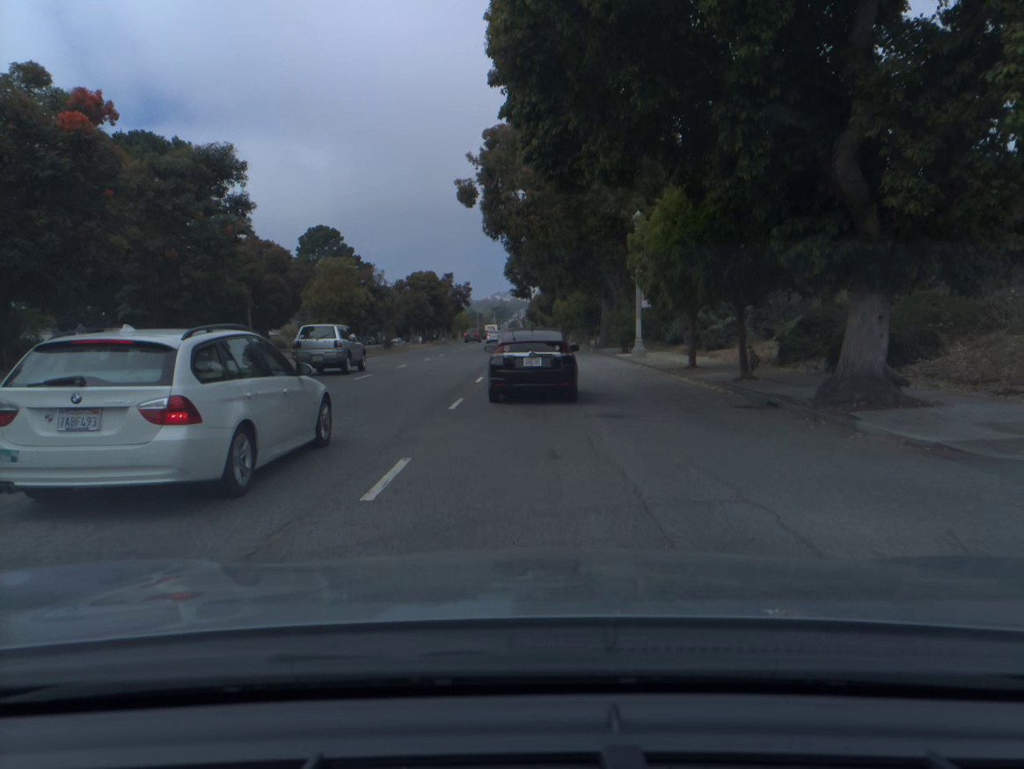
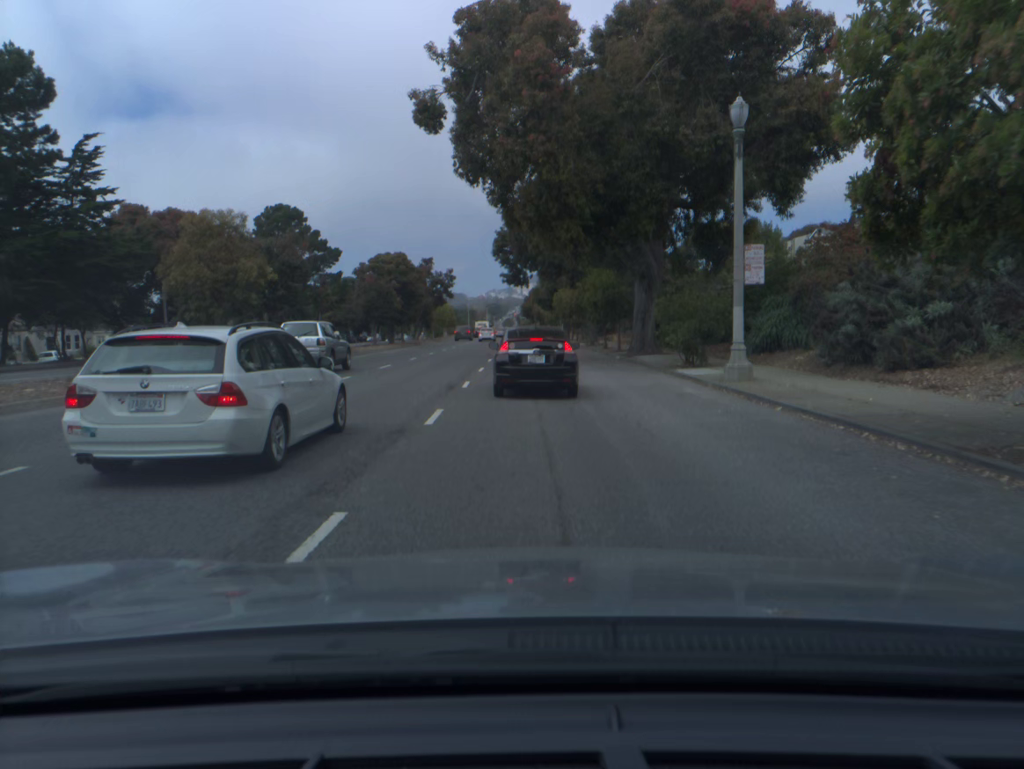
(+0.1, +17.5) m; 0°
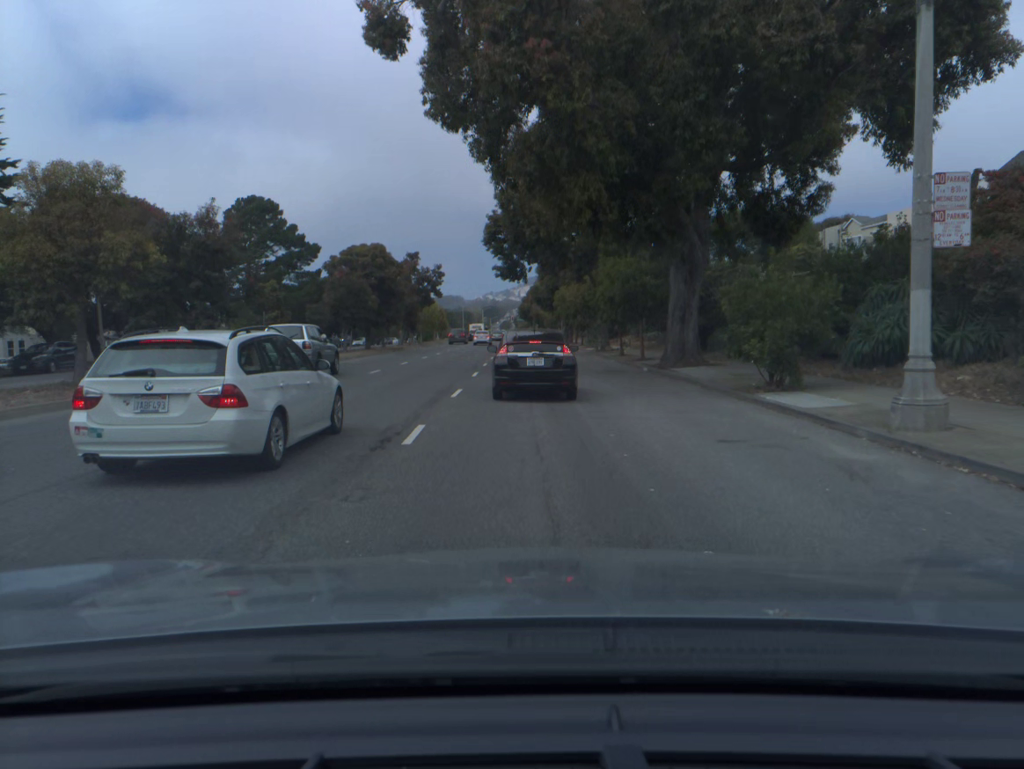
(0.0, +8.6) m; 0°
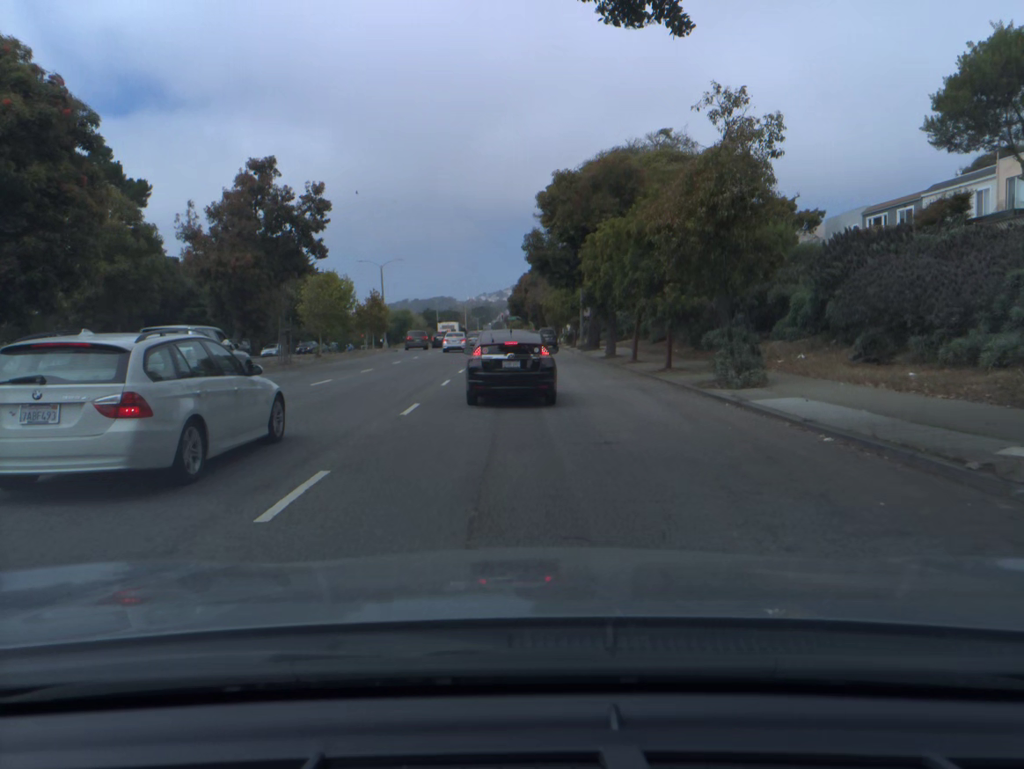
(+0.3, +40.8) m; +1°
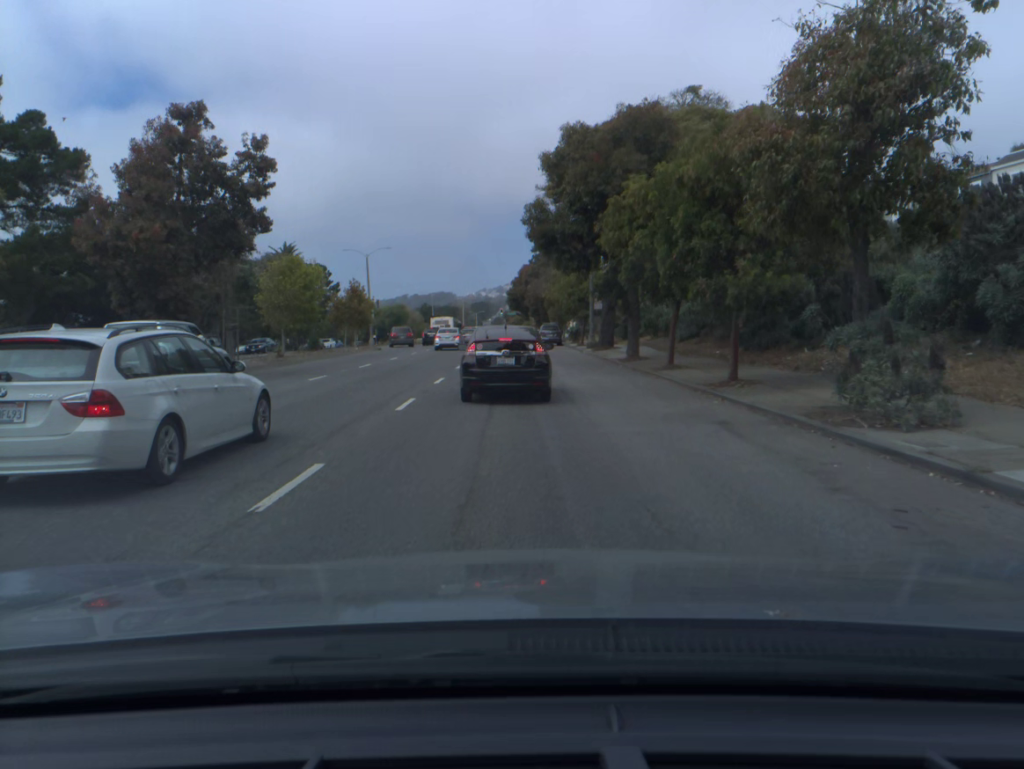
(0.0, +7.3) m; 0°
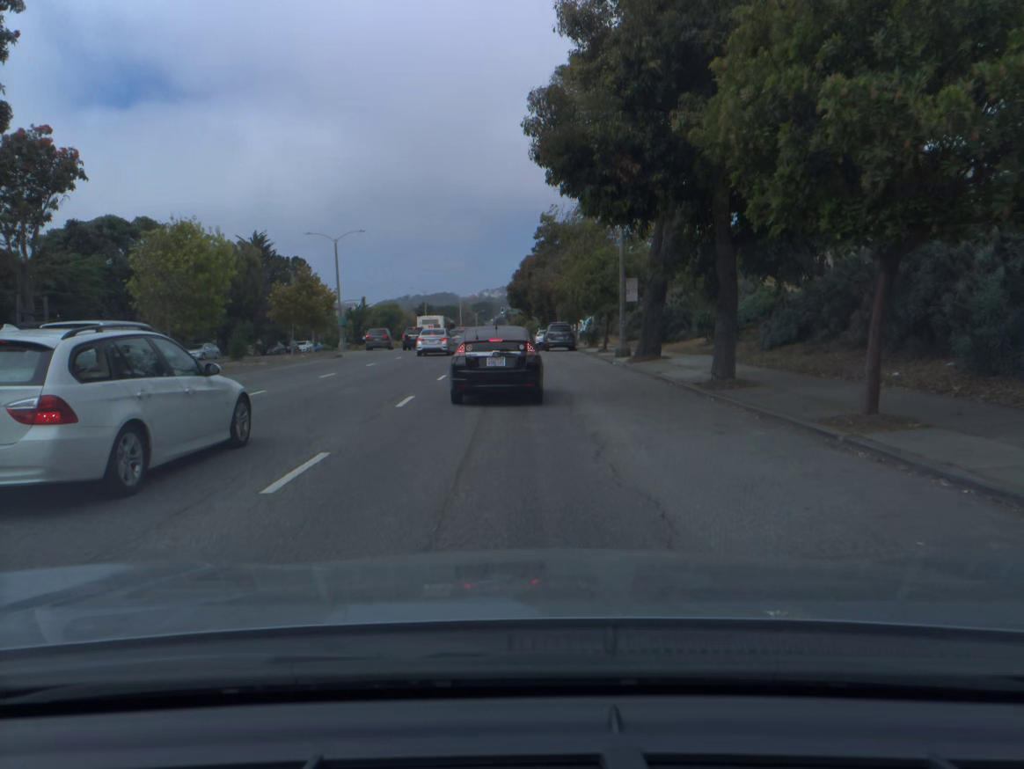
(0.0, +13.2) m; 0°
